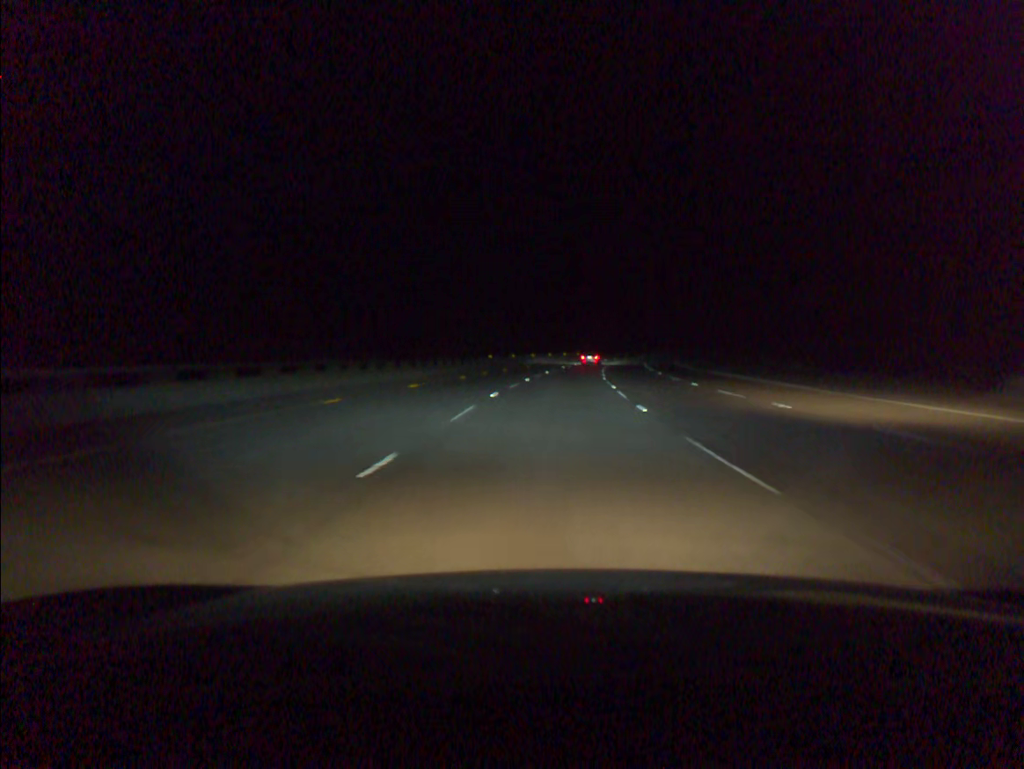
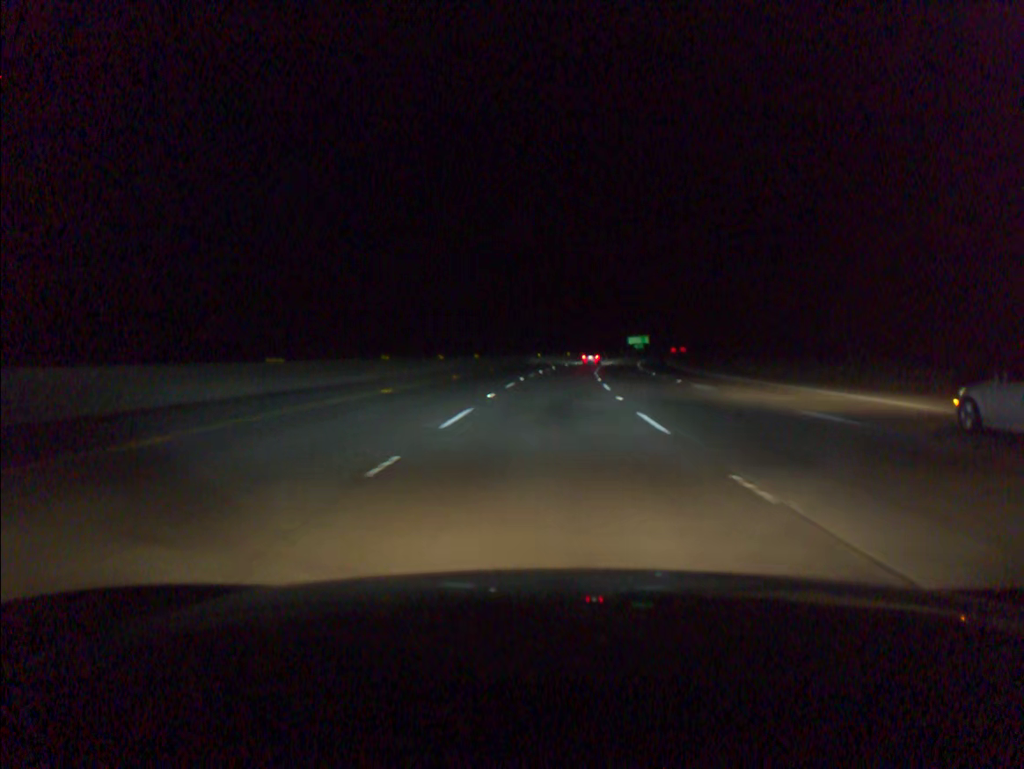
(+6.3, +90.8) m; +8°
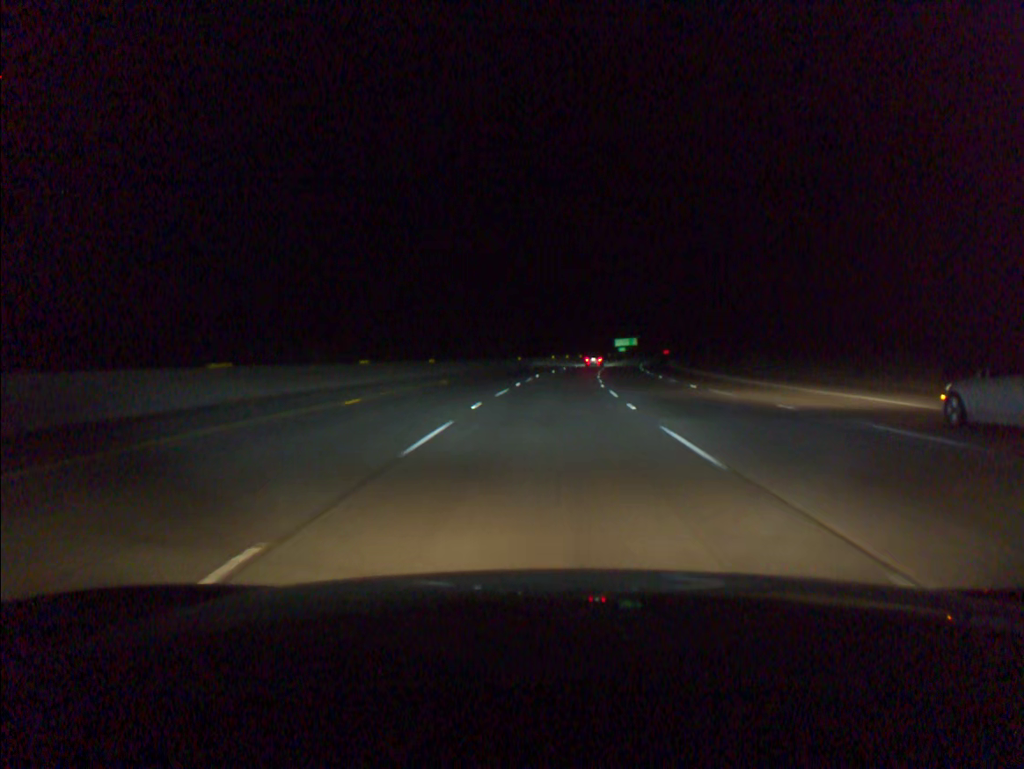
(+0.2, +18.2) m; +1°
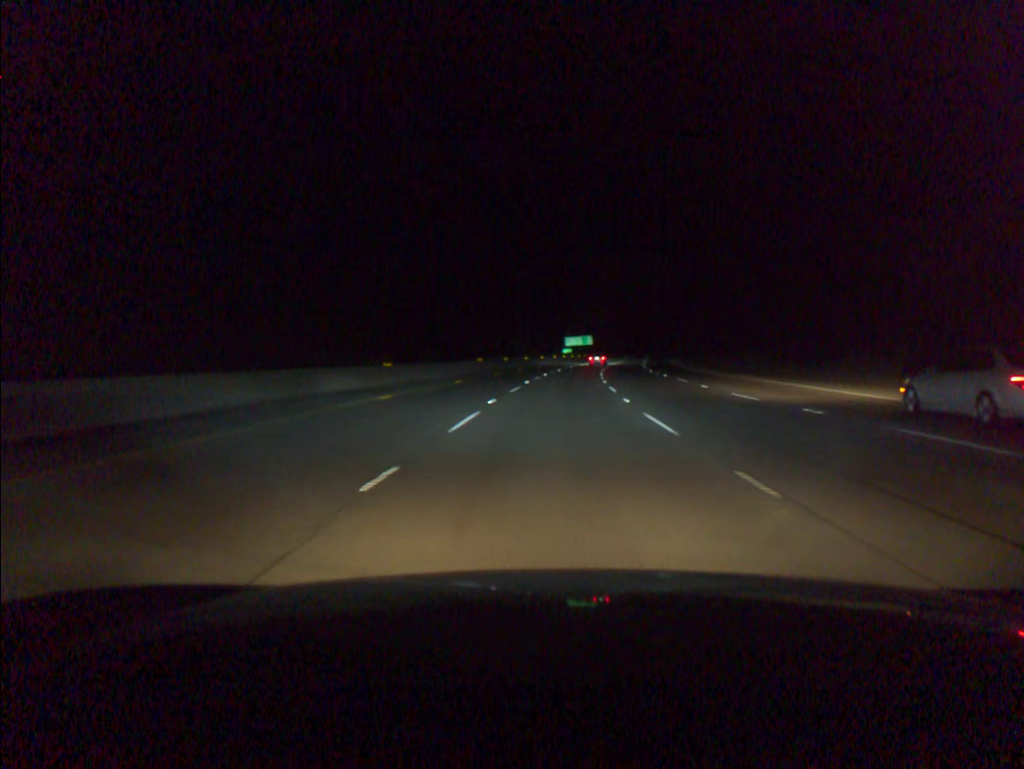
(+1.9, +54.7) m; +4°
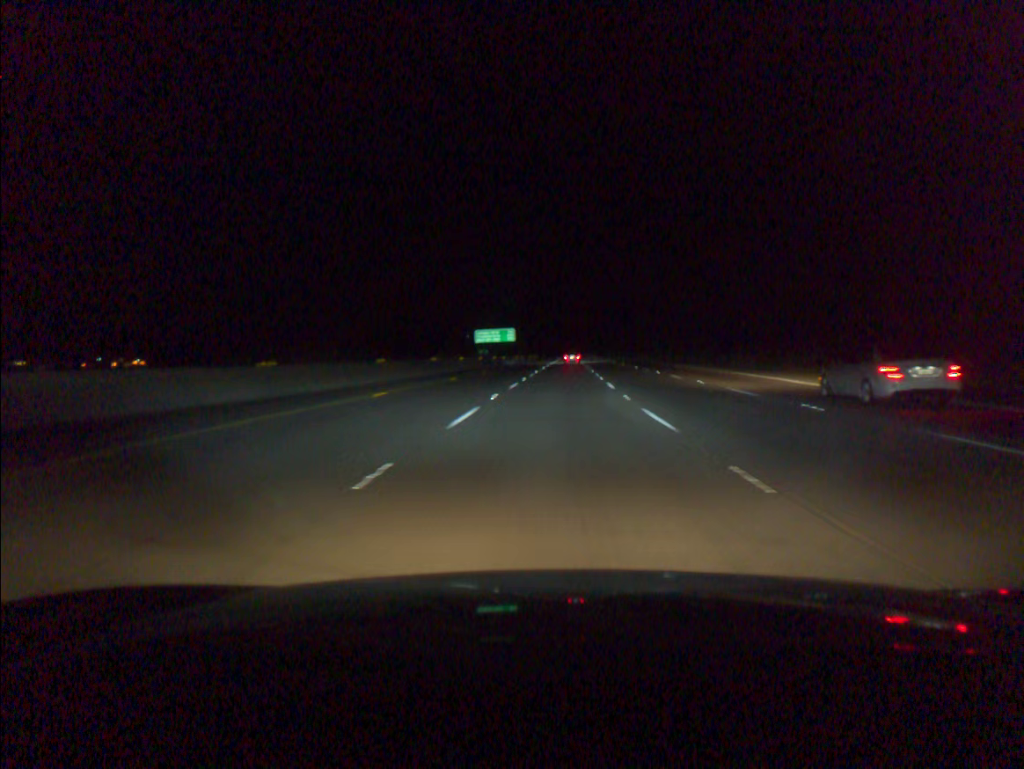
(+4.0, +72.8) m; +6°
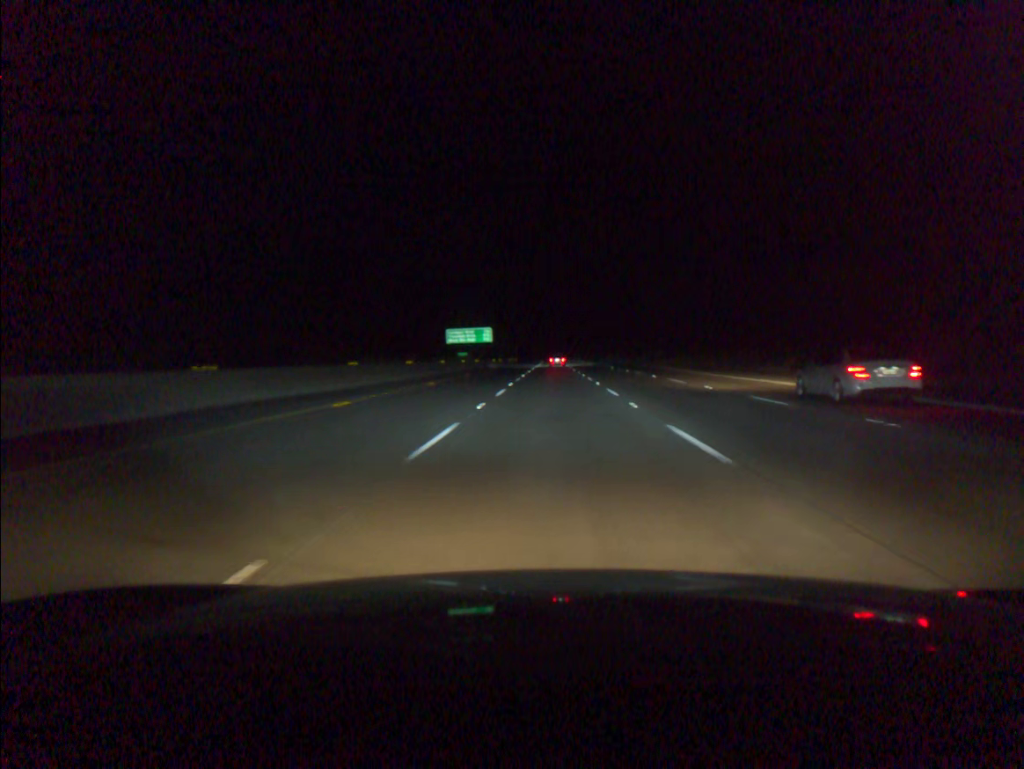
(+0.2, +18.2) m; +1°
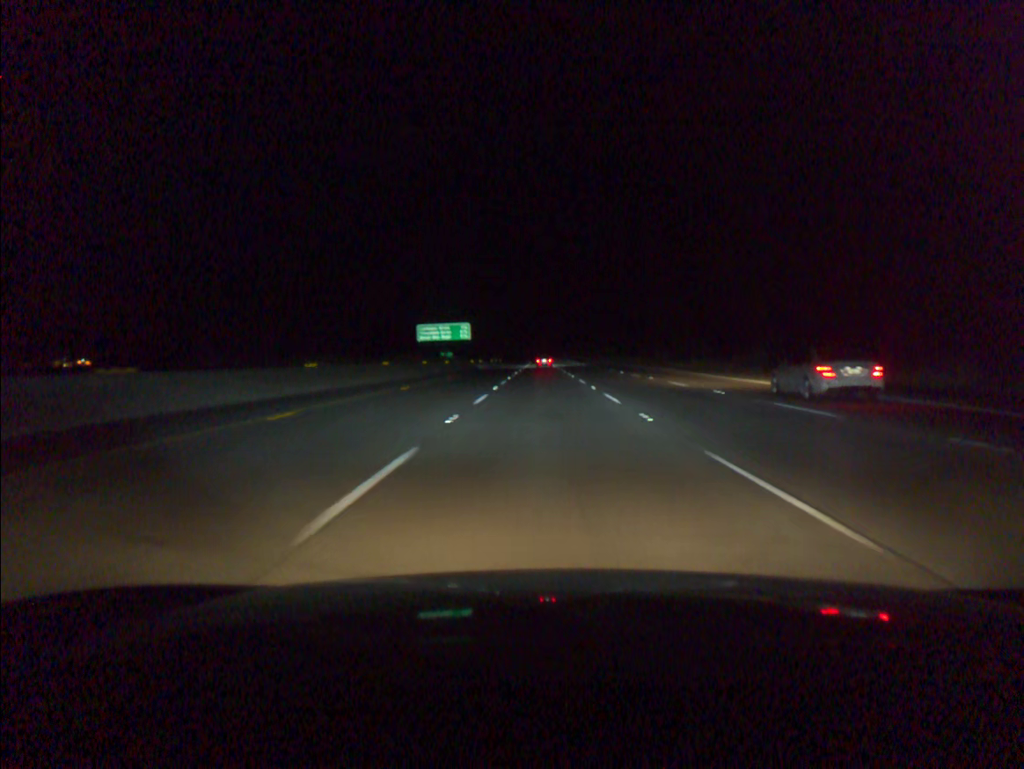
(+0.2, +18.2) m; +1°
